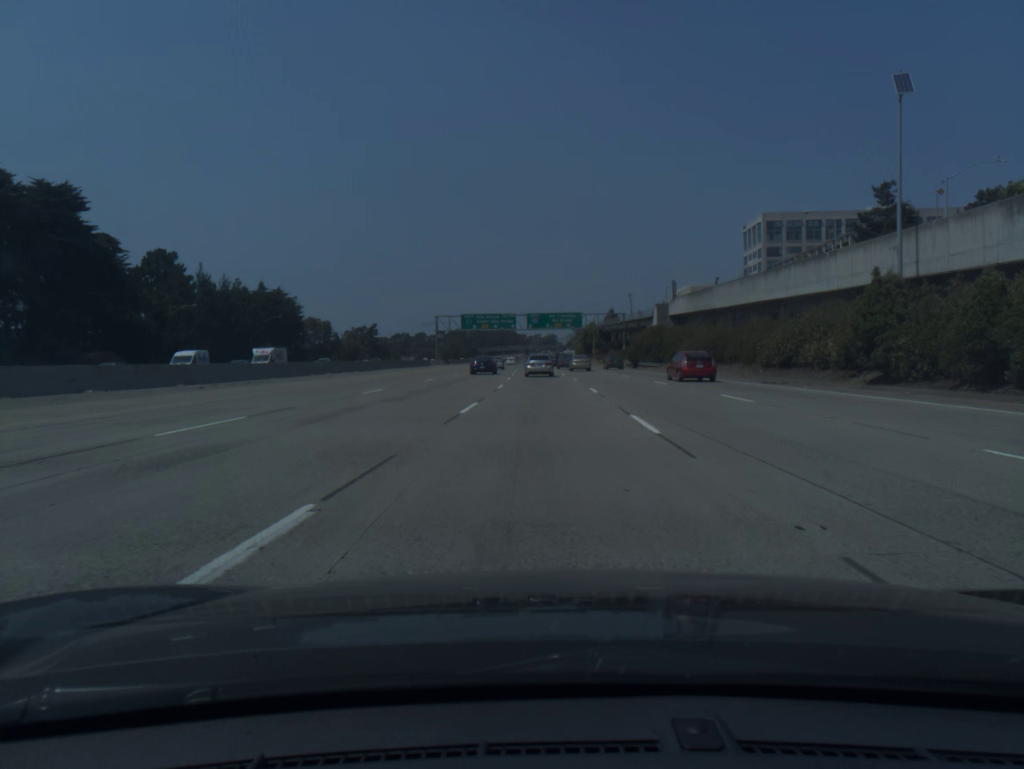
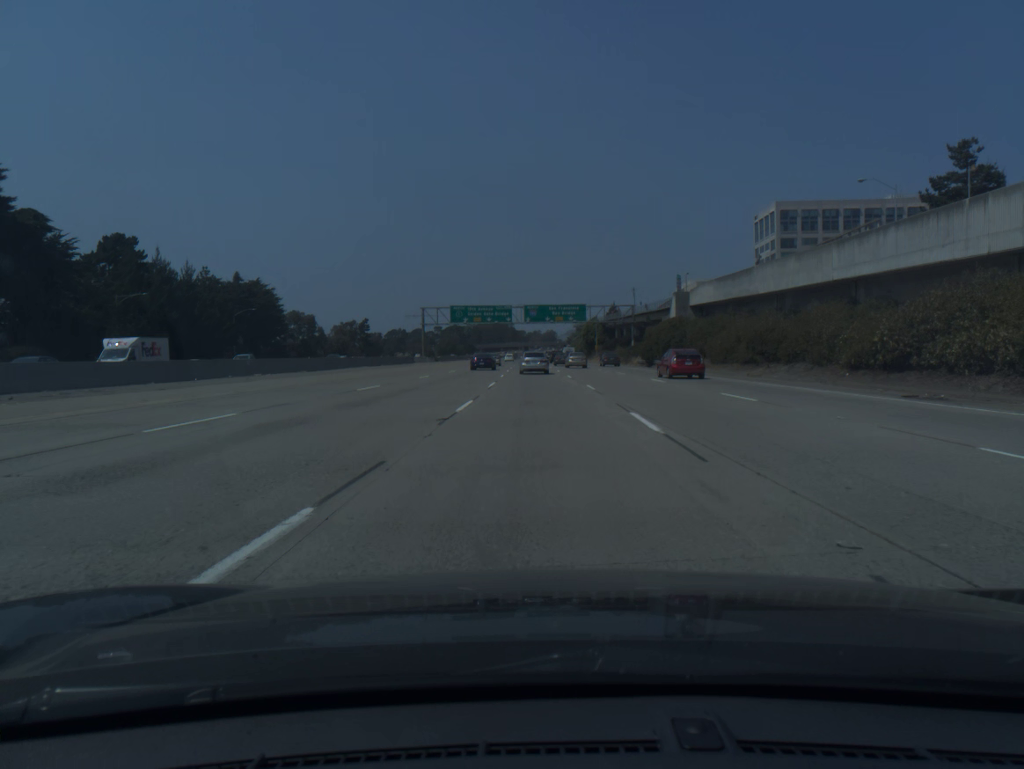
(0.0, +14.6) m; 0°
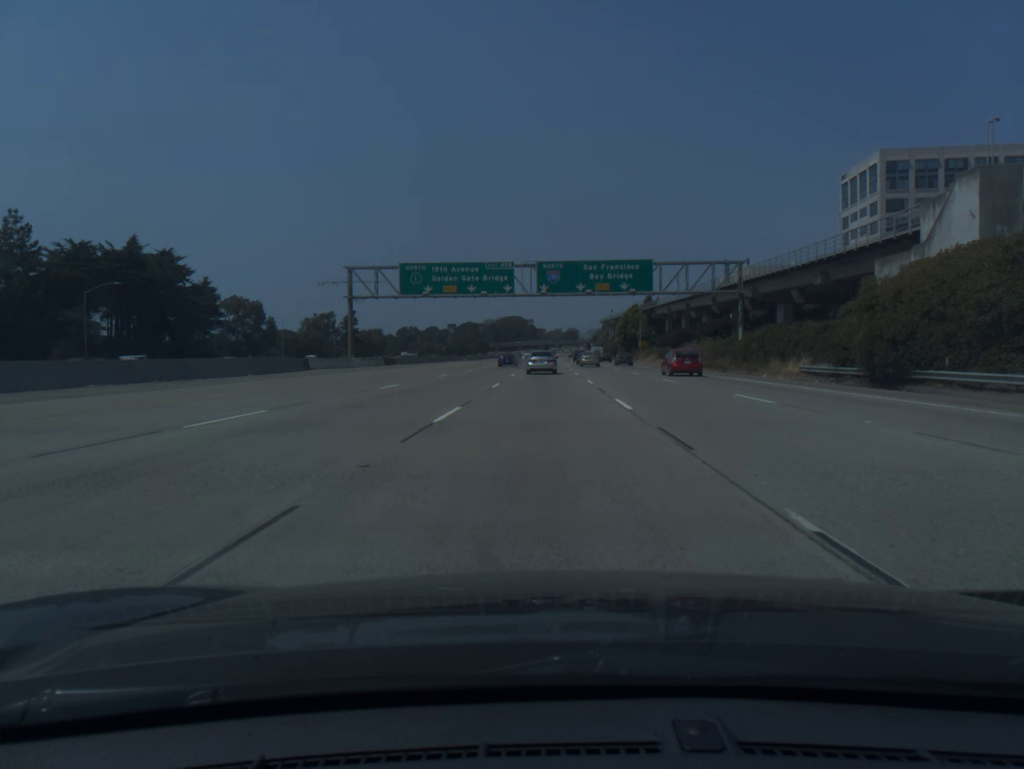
(-0.7, +57.6) m; -2°
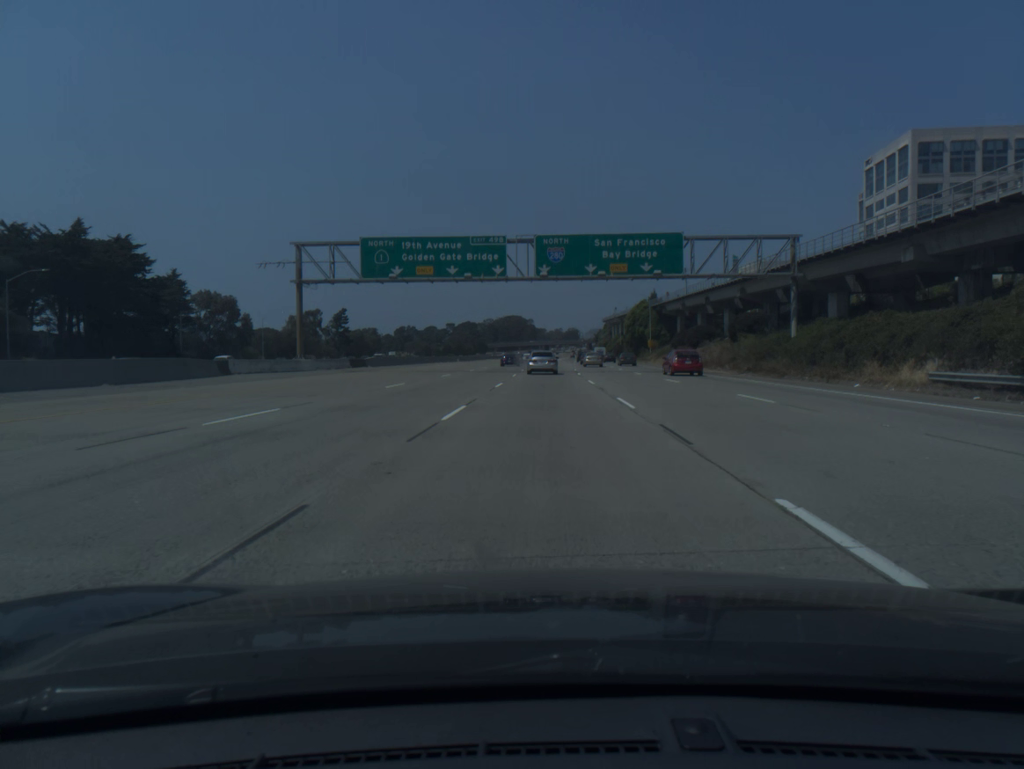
(0.0, +14.3) m; 0°
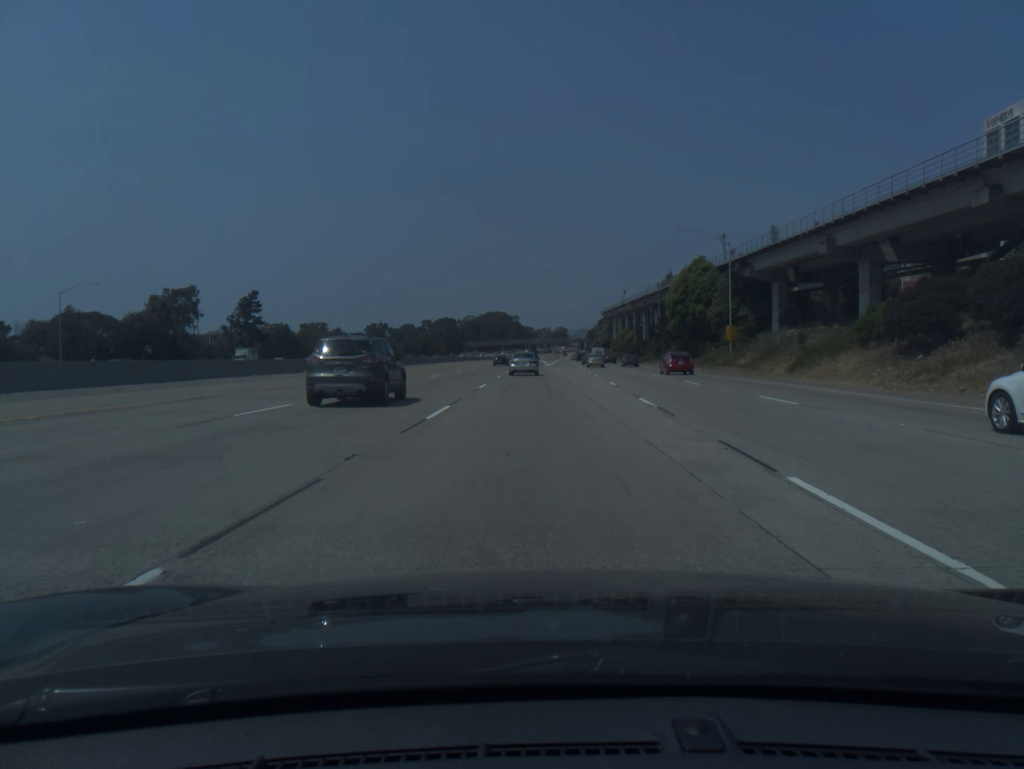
(+0.6, +70.4) m; +1°
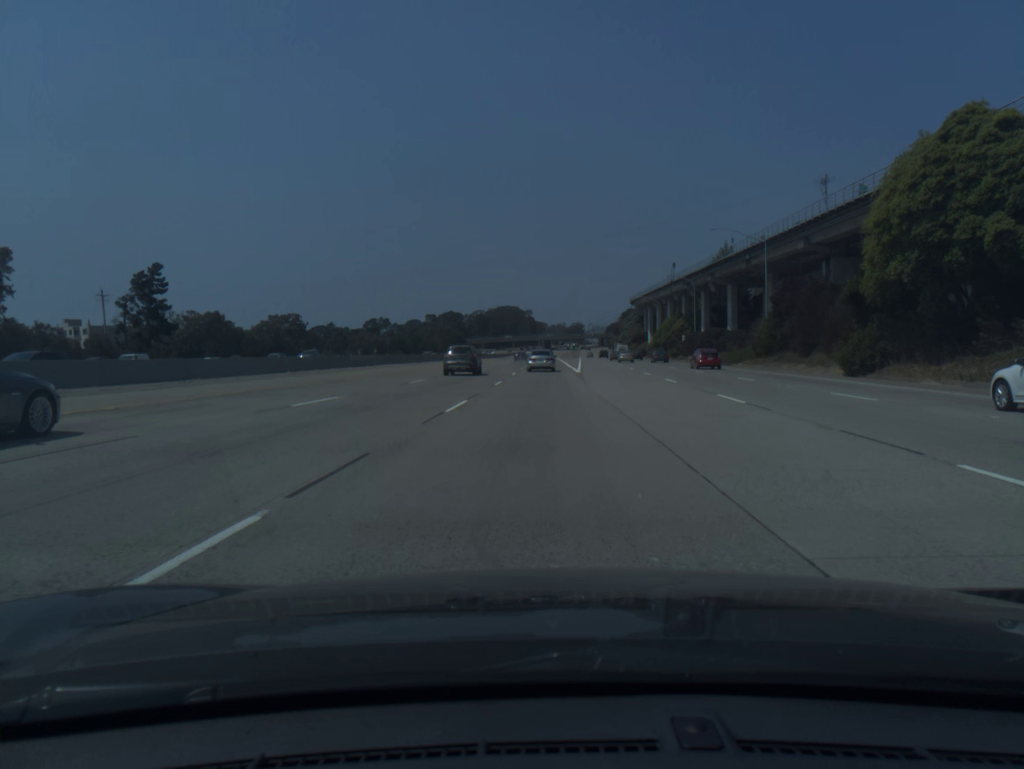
(-0.6, +55.9) m; -1°
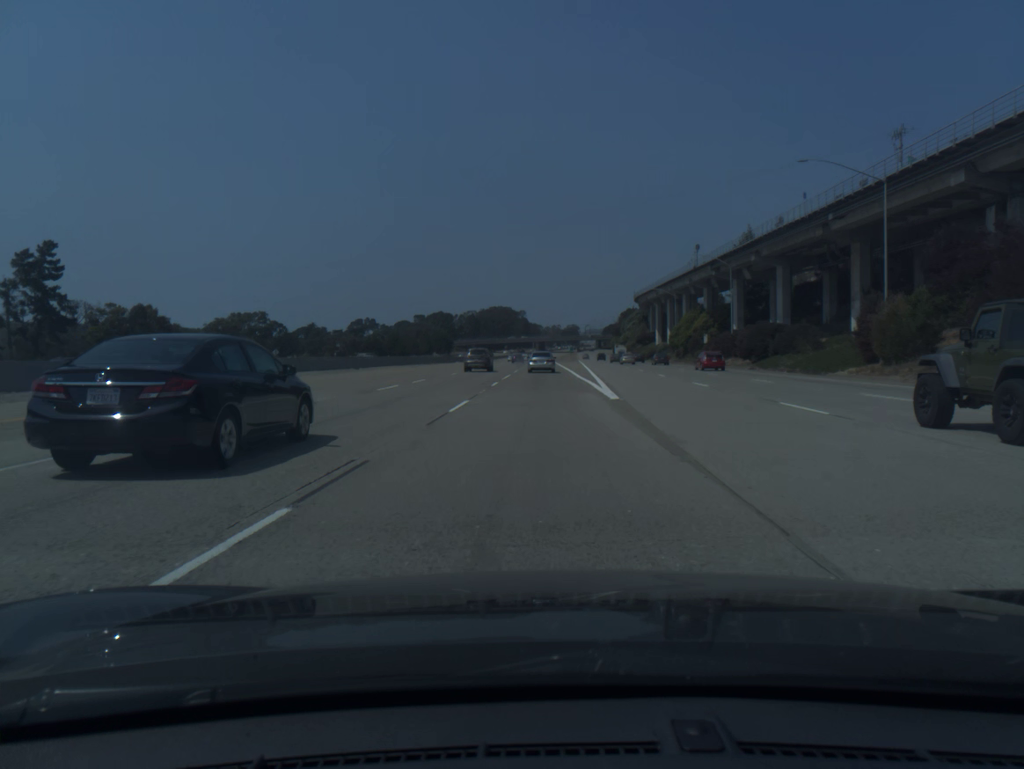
(+0.1, +28.2) m; 0°
